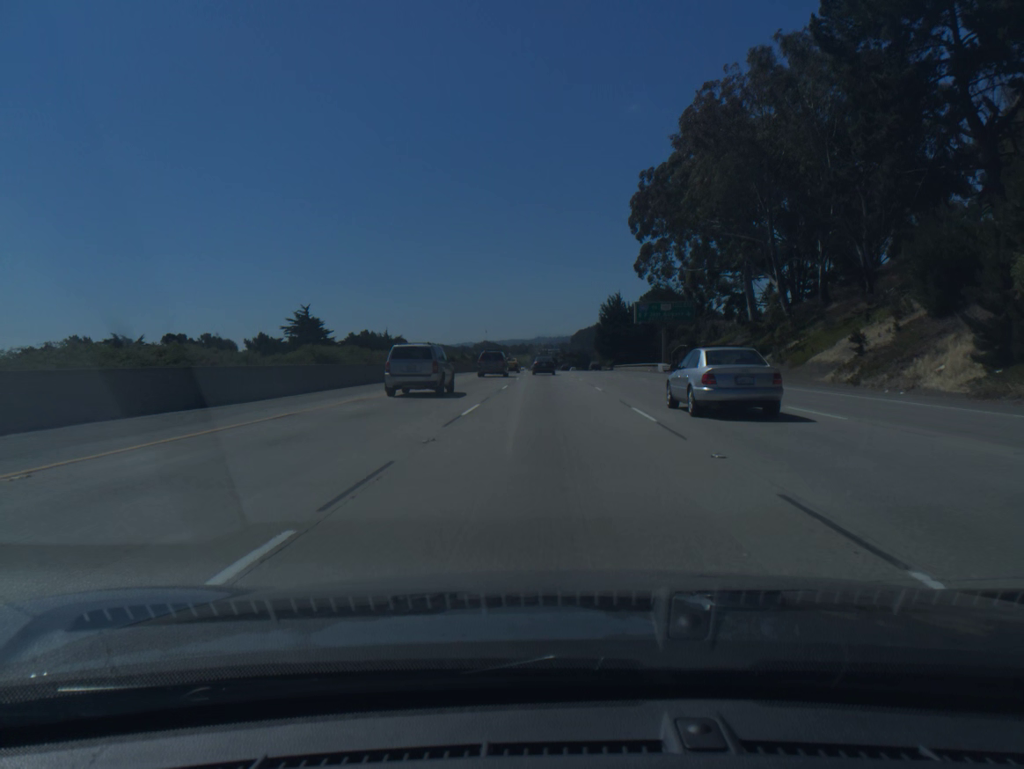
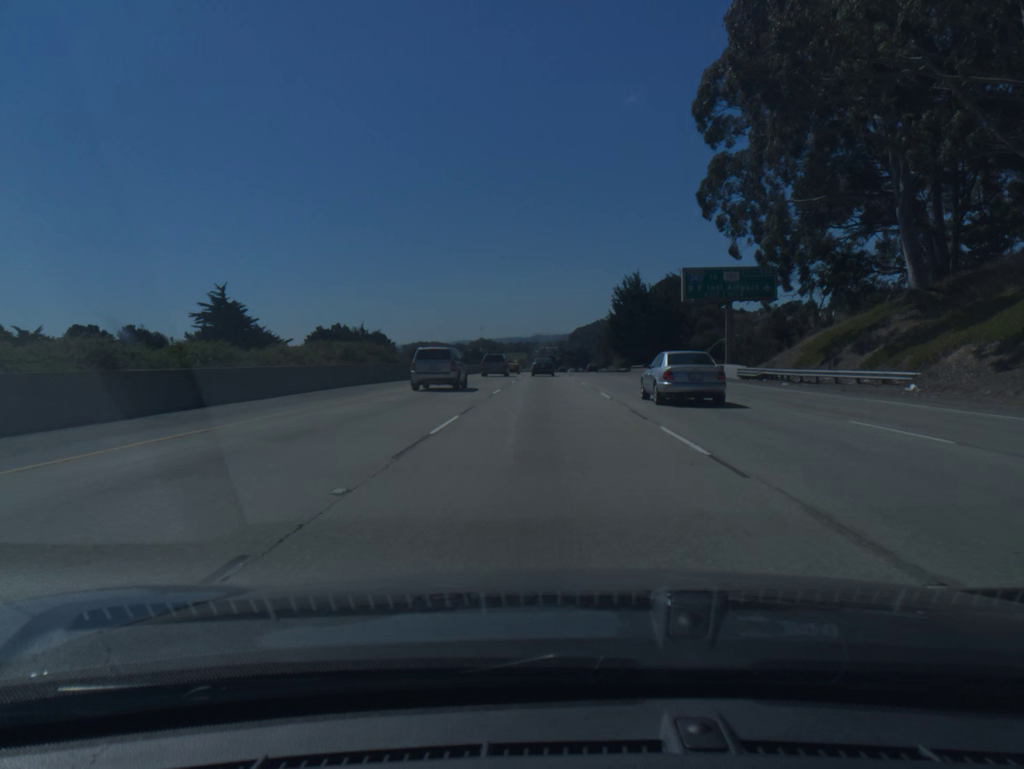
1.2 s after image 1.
(0.0, +33.2) m; 0°
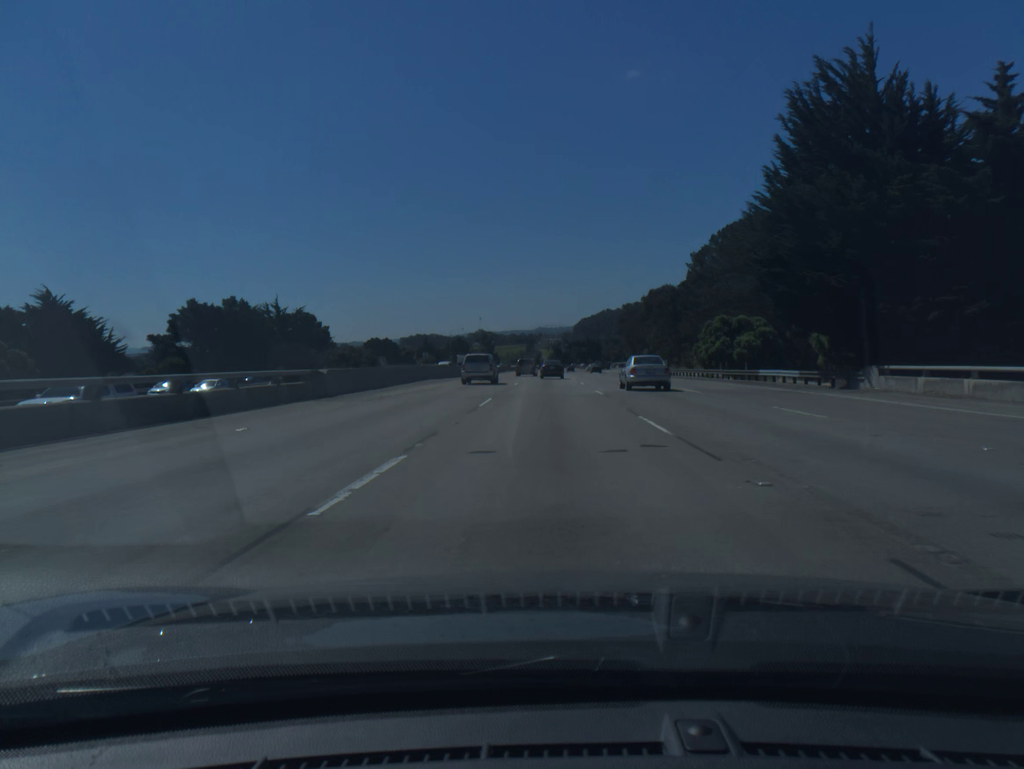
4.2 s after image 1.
(-0.2, +83.2) m; 0°
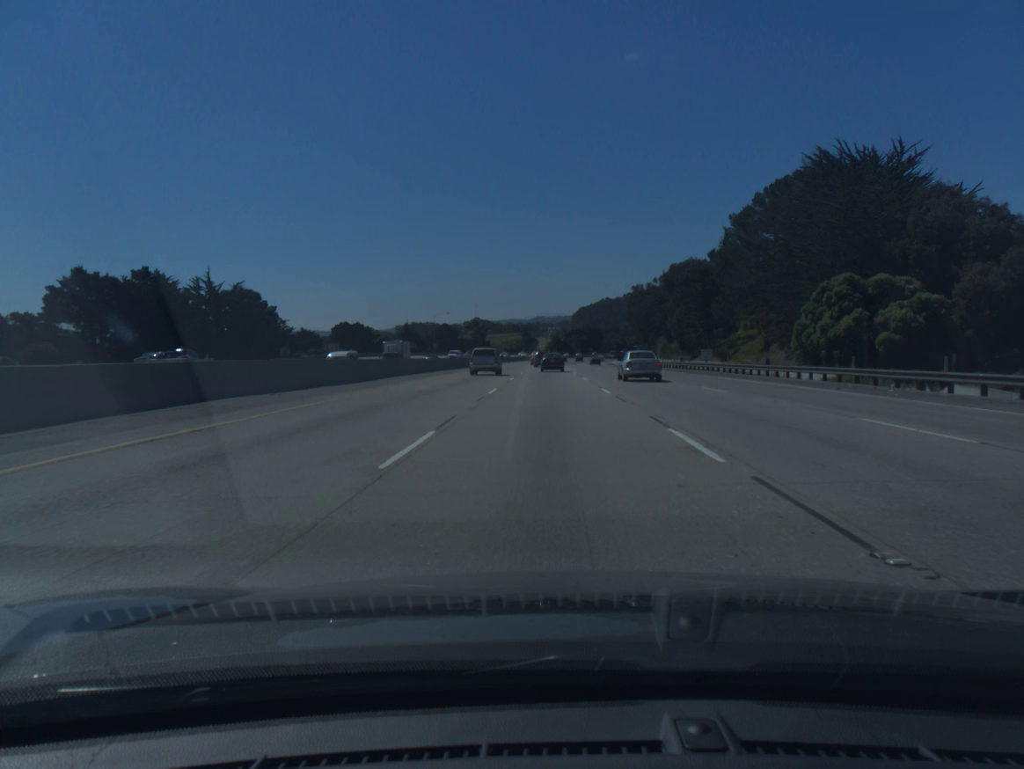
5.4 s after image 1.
(0.0, +33.4) m; 0°
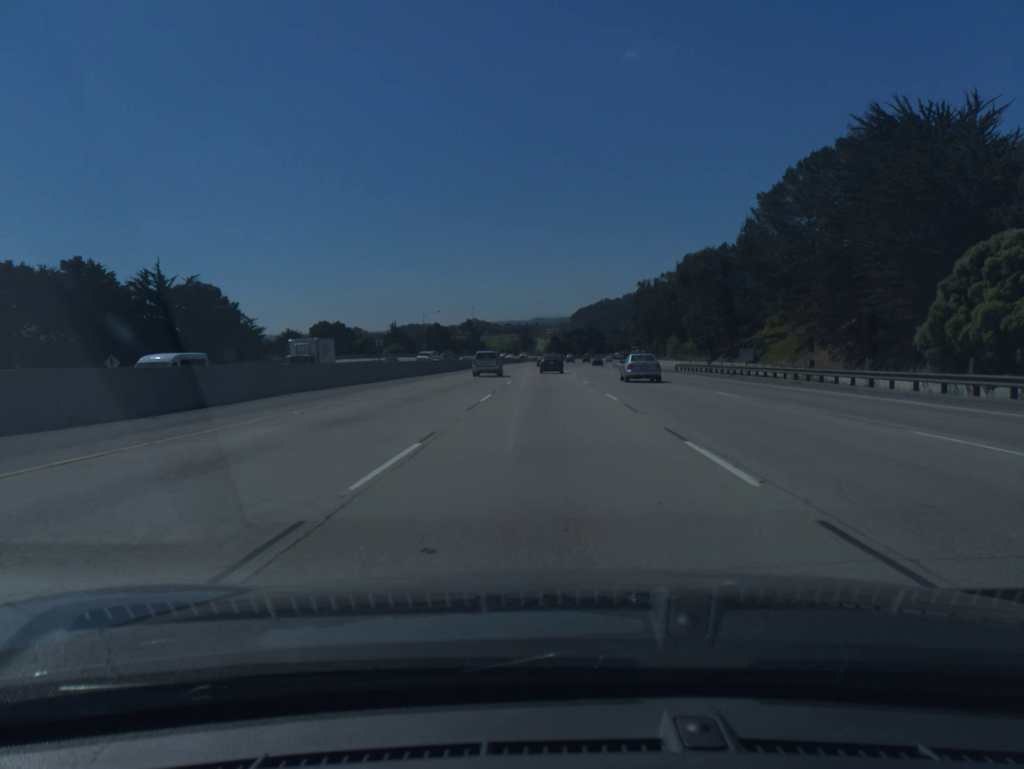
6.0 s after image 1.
(0.0, +16.7) m; 0°
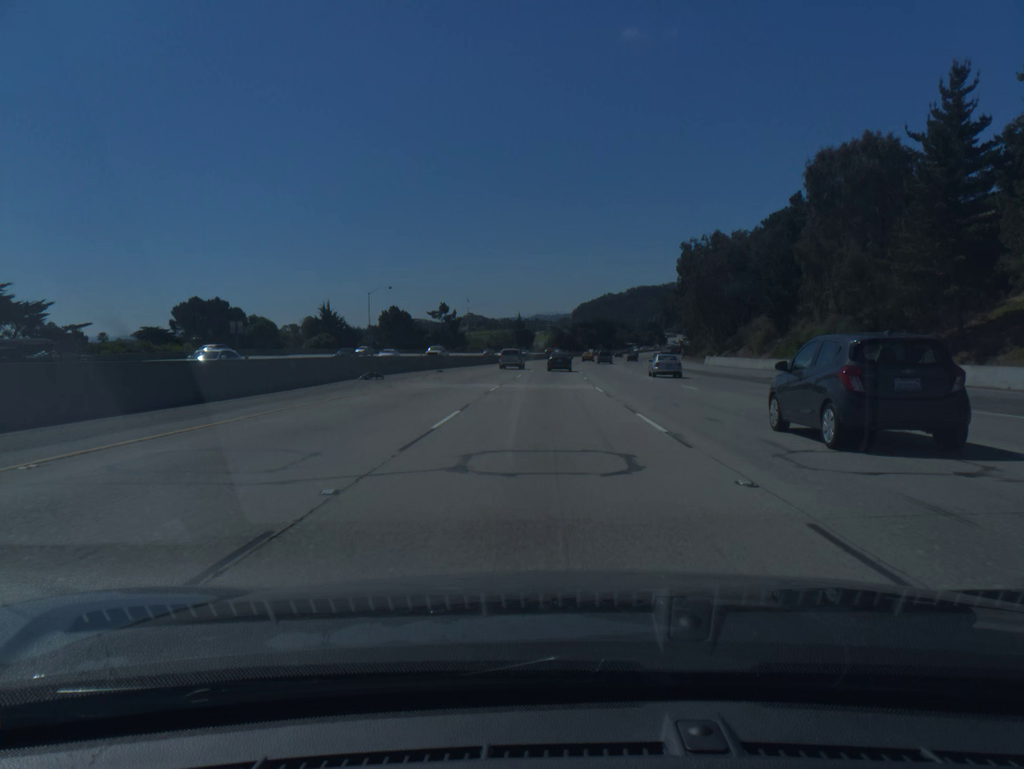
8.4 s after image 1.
(0.0, +66.9) m; 0°
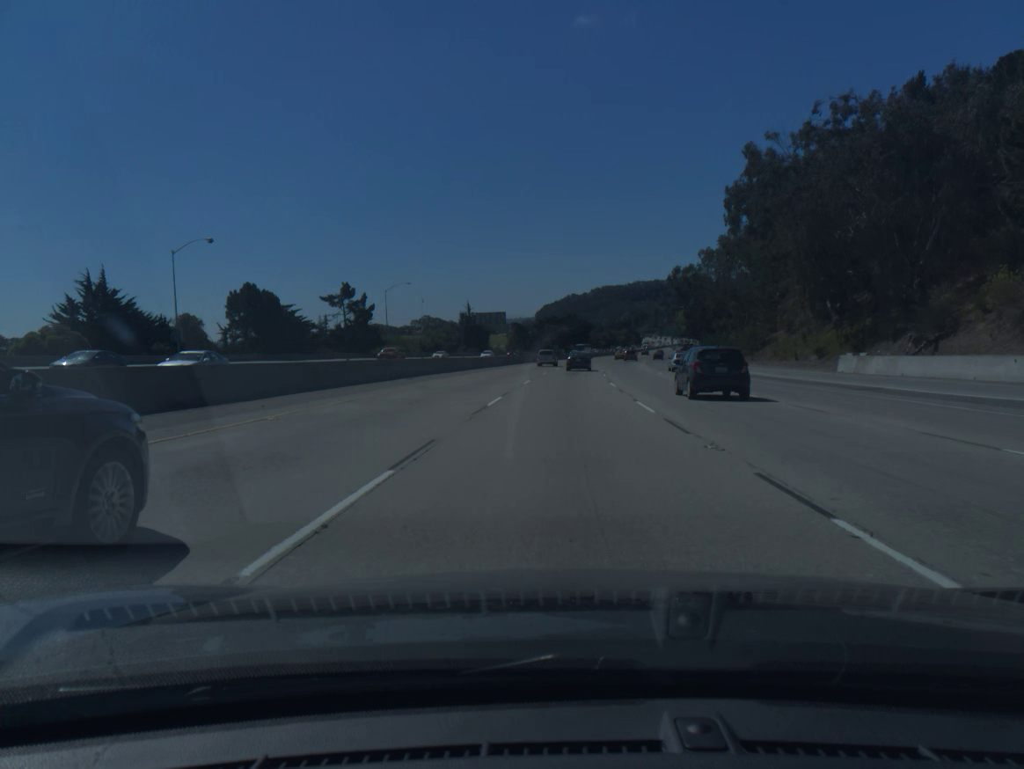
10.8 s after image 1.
(+0.9, +66.8) m; +3°
